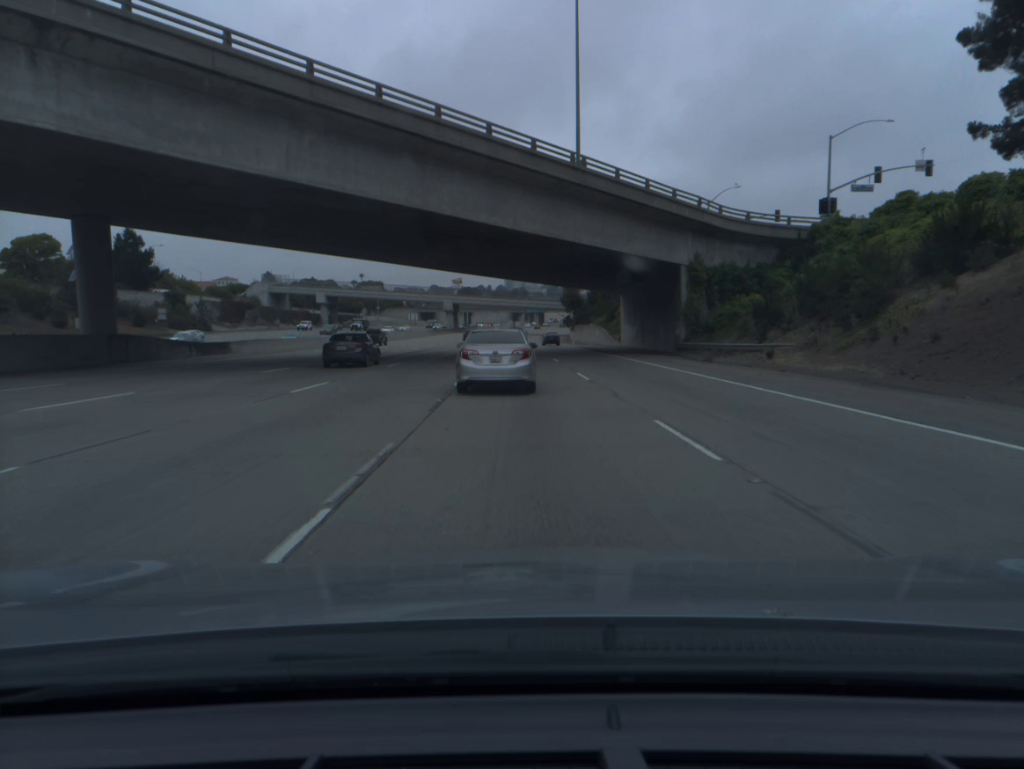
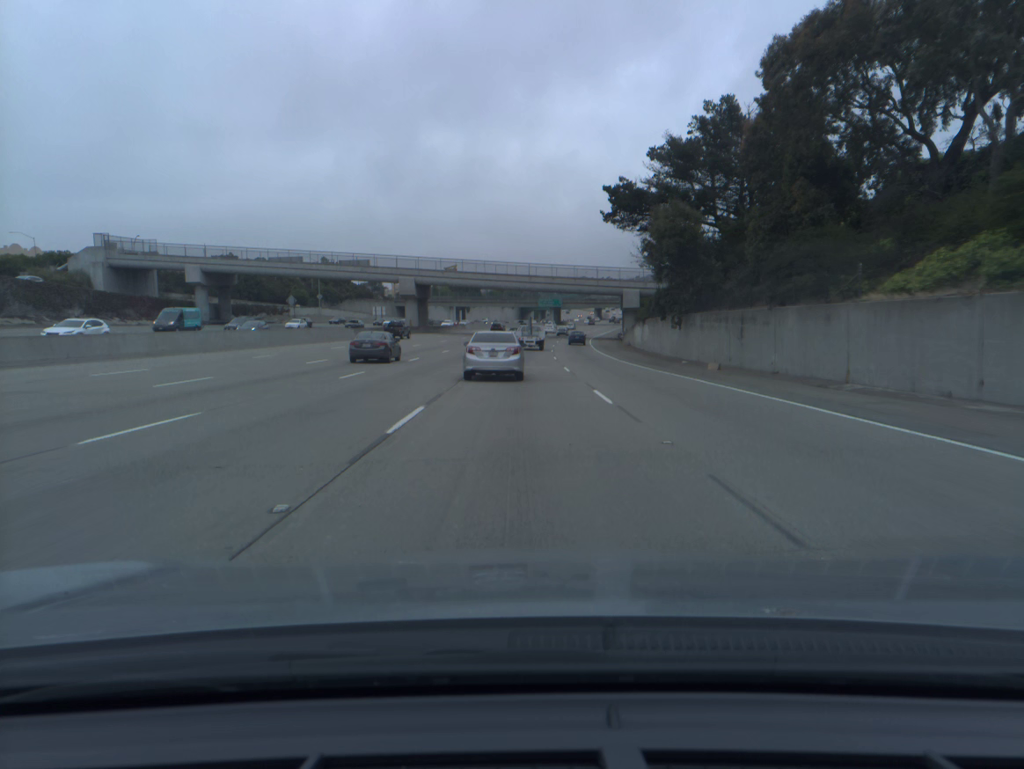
(-0.7, +79.9) m; -1°
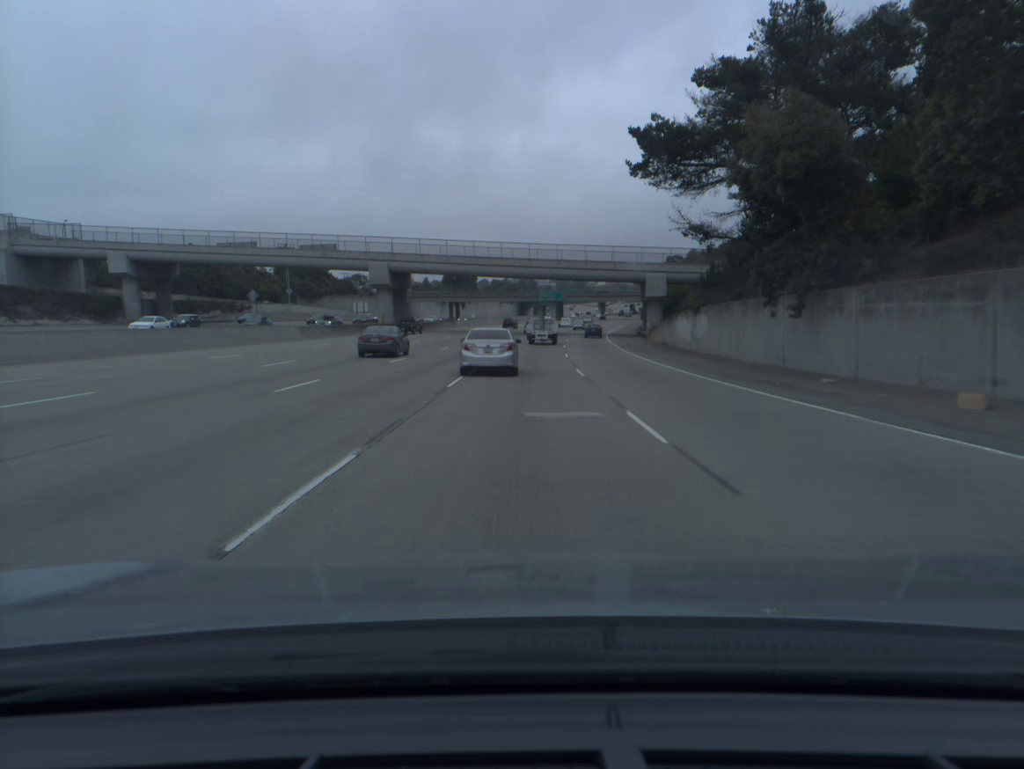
(0.0, +20.5) m; 0°
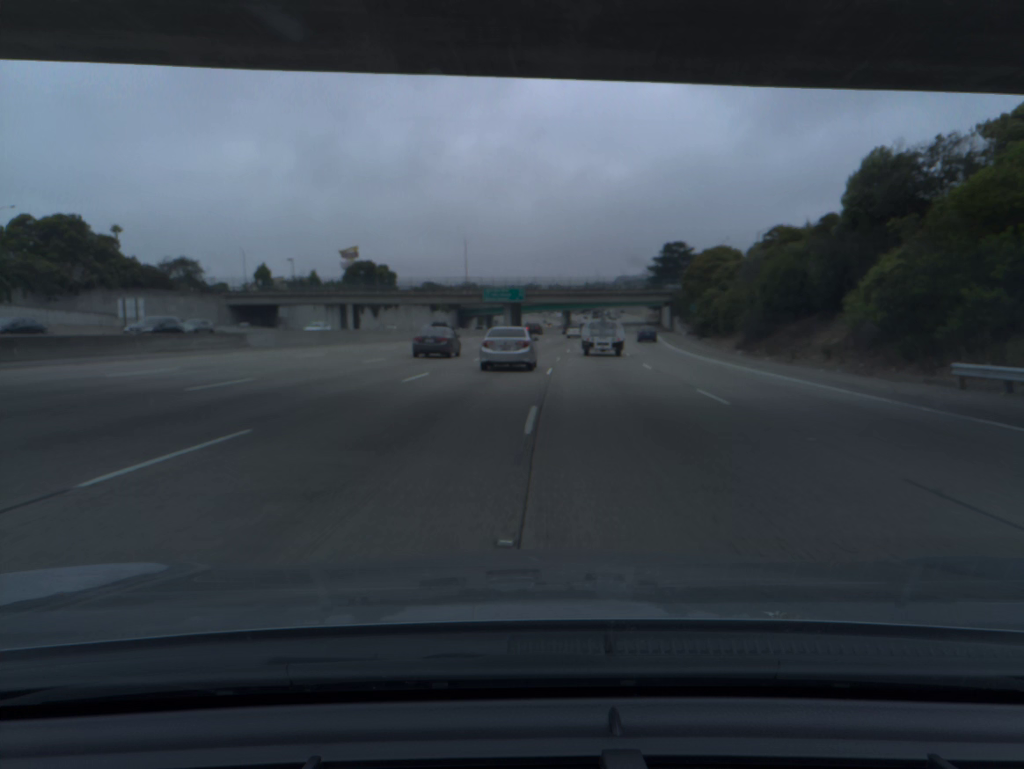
(+1.5, +81.8) m; +4°
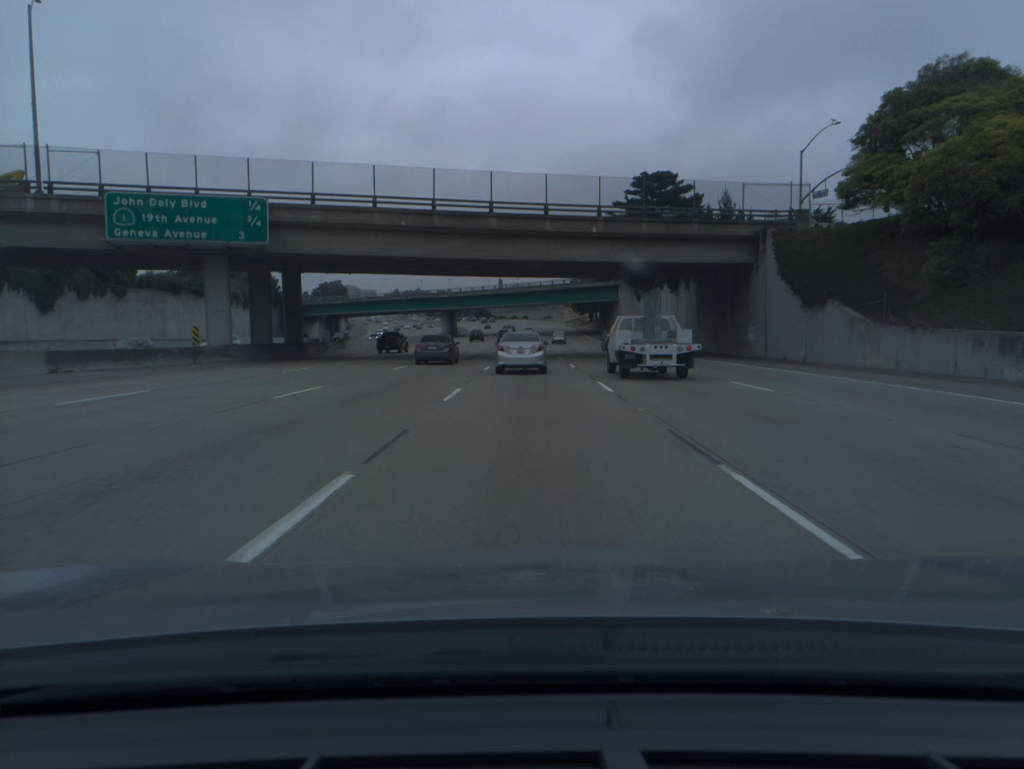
(+7.7, +102.6) m; +8°
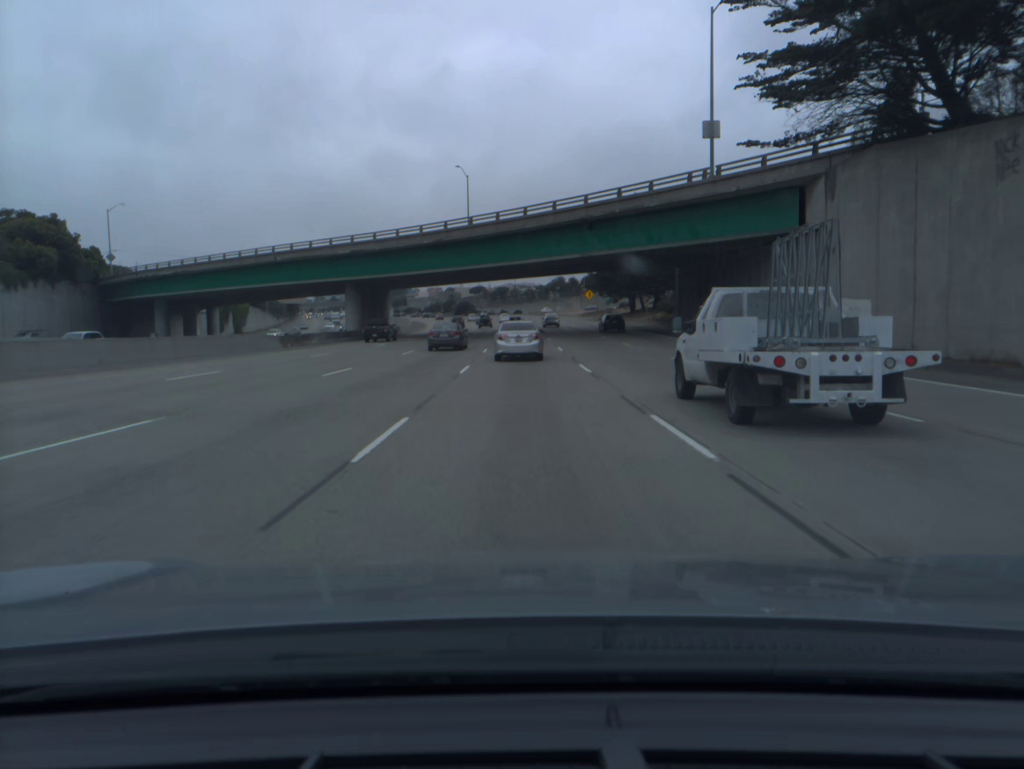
(+0.8, +80.1) m; +1°
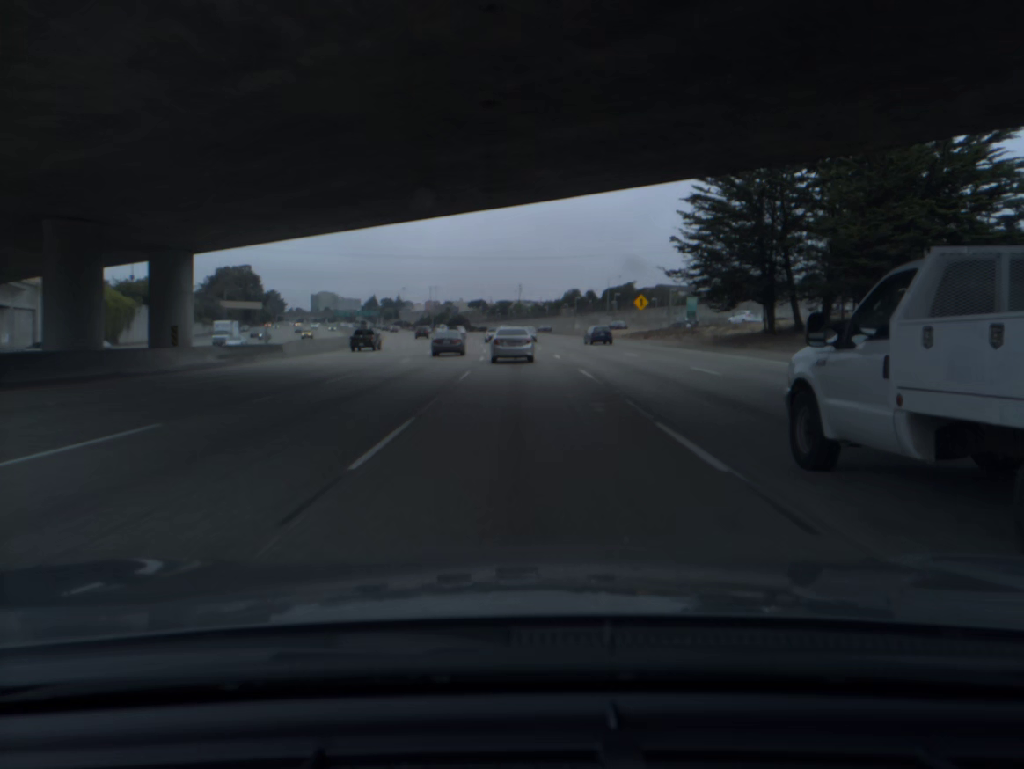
(-0.2, +57.2) m; 0°
